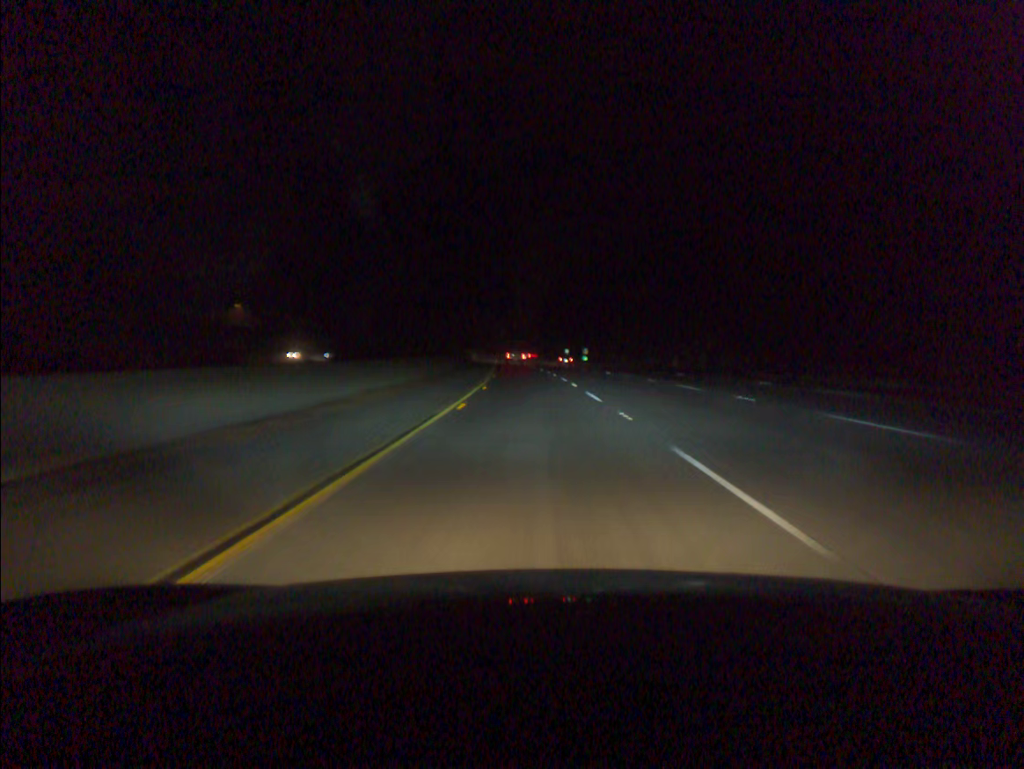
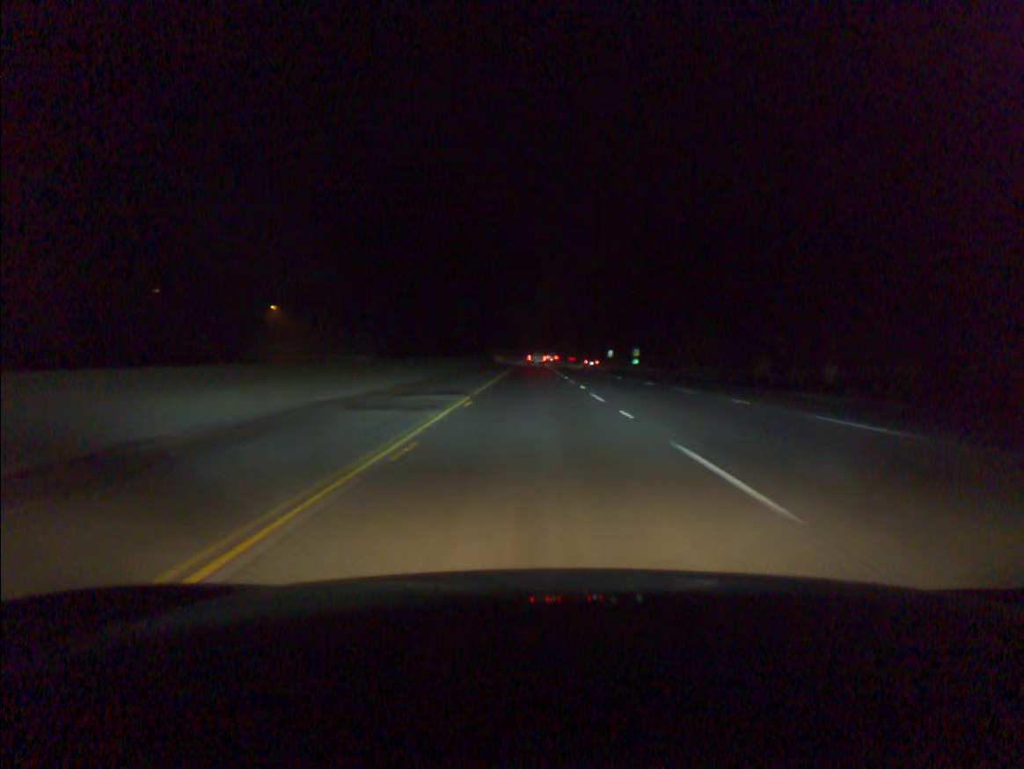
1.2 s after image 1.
(-0.9, +42.6) m; -2°
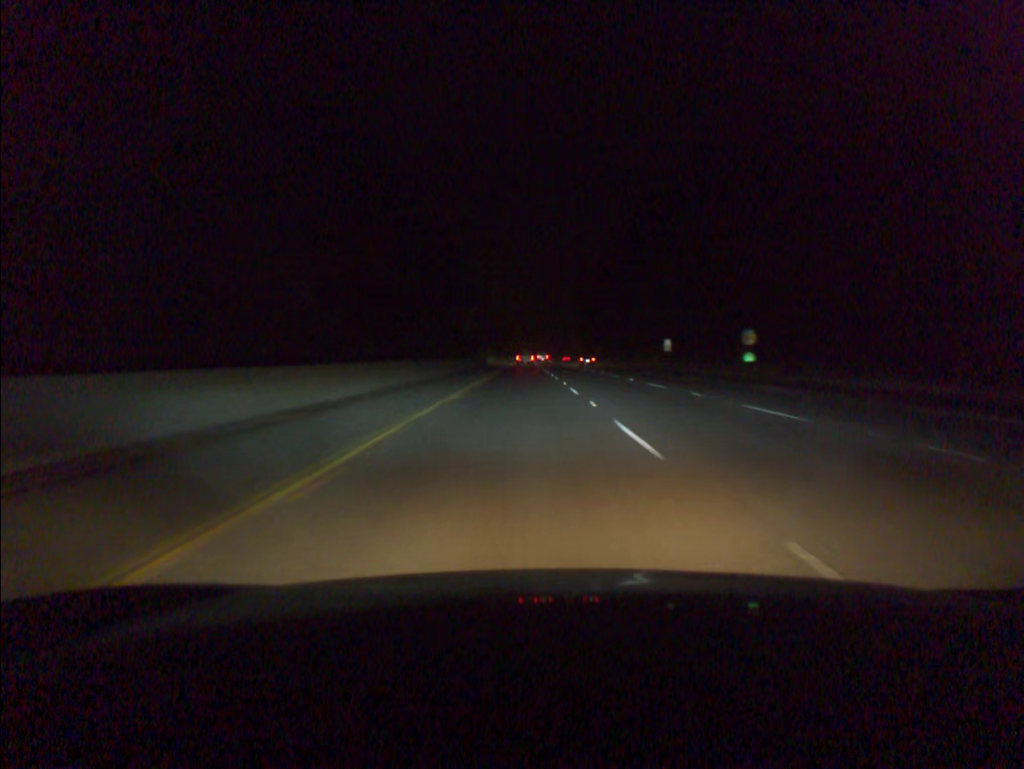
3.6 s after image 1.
(-0.6, +84.2) m; 0°
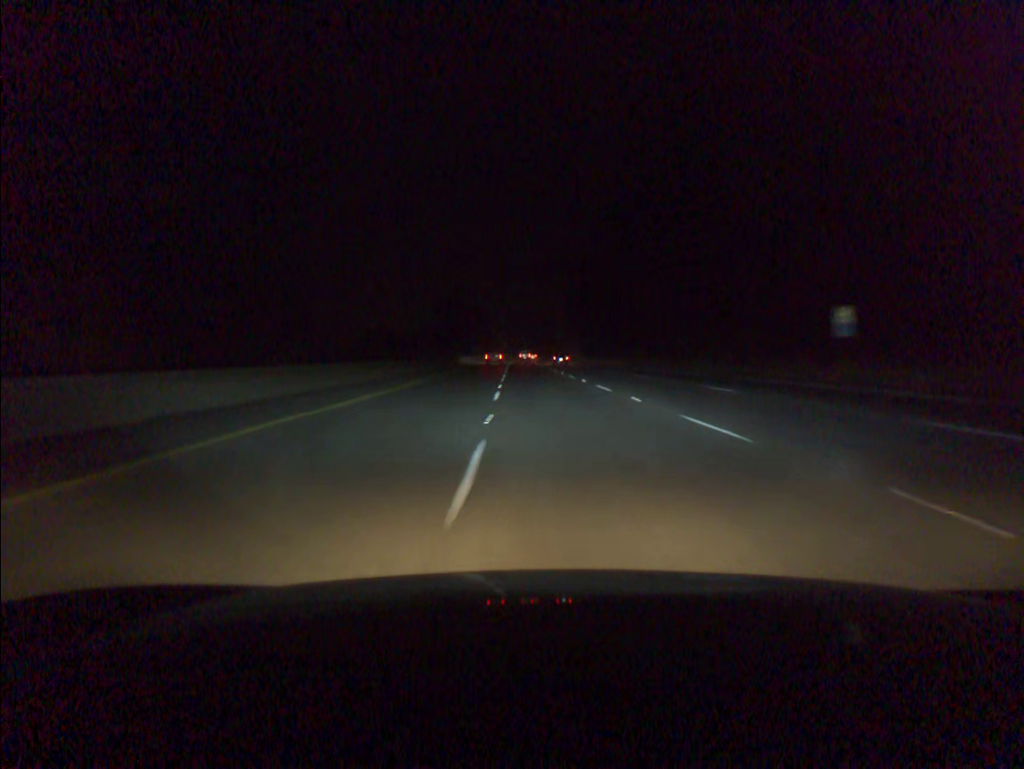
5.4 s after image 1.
(+0.8, +62.3) m; +1°
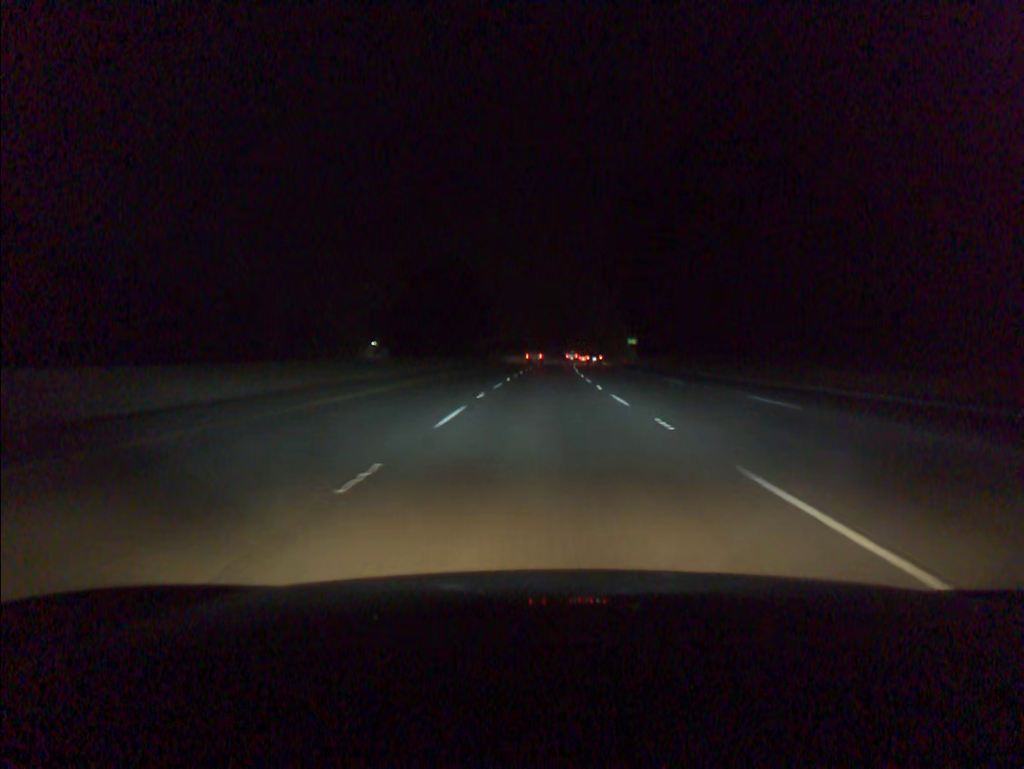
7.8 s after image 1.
(-1.8, +80.2) m; -2°
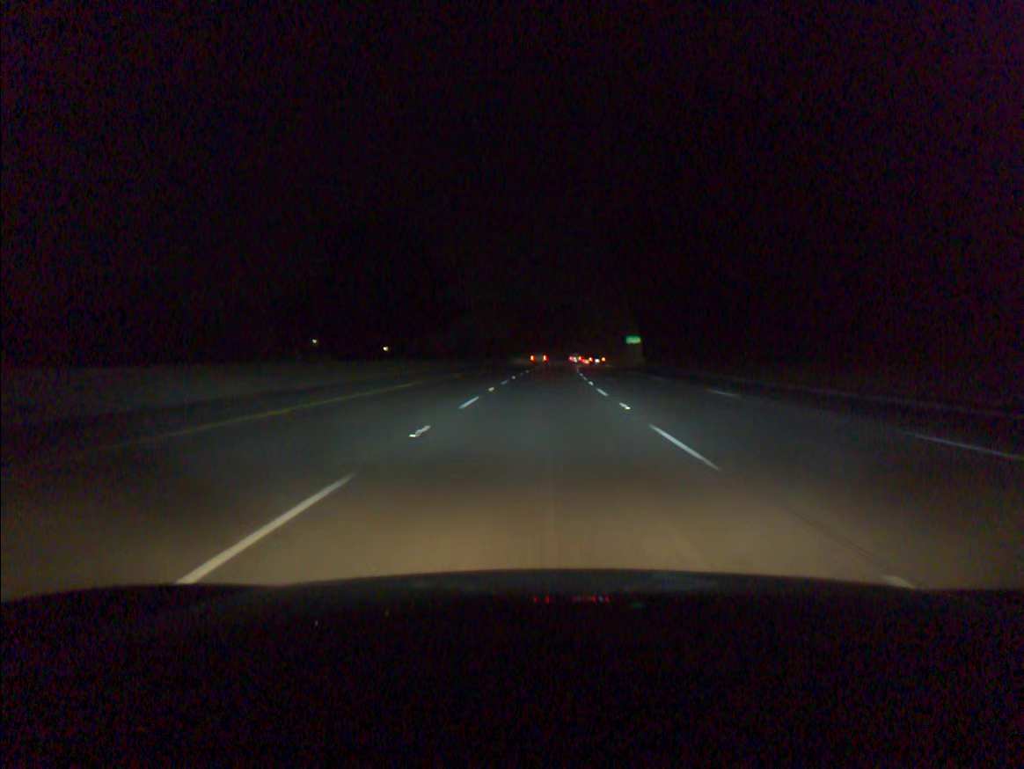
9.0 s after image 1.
(+0.4, +38.9) m; +1°
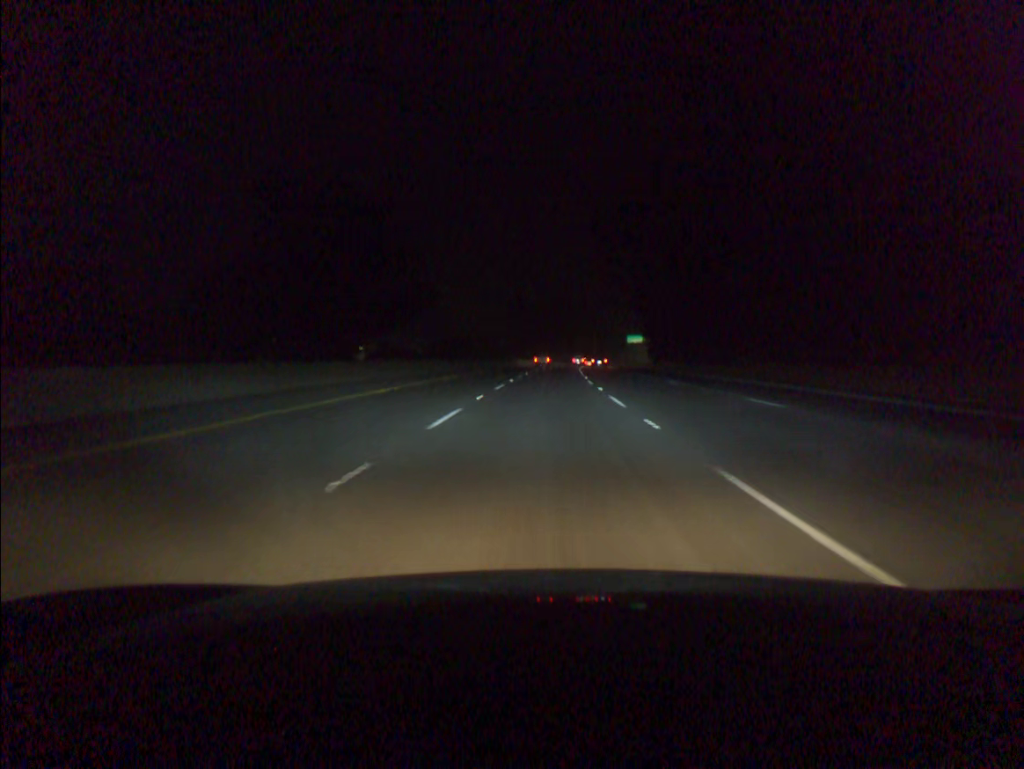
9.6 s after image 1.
(+0.1, +19.3) m; +1°
